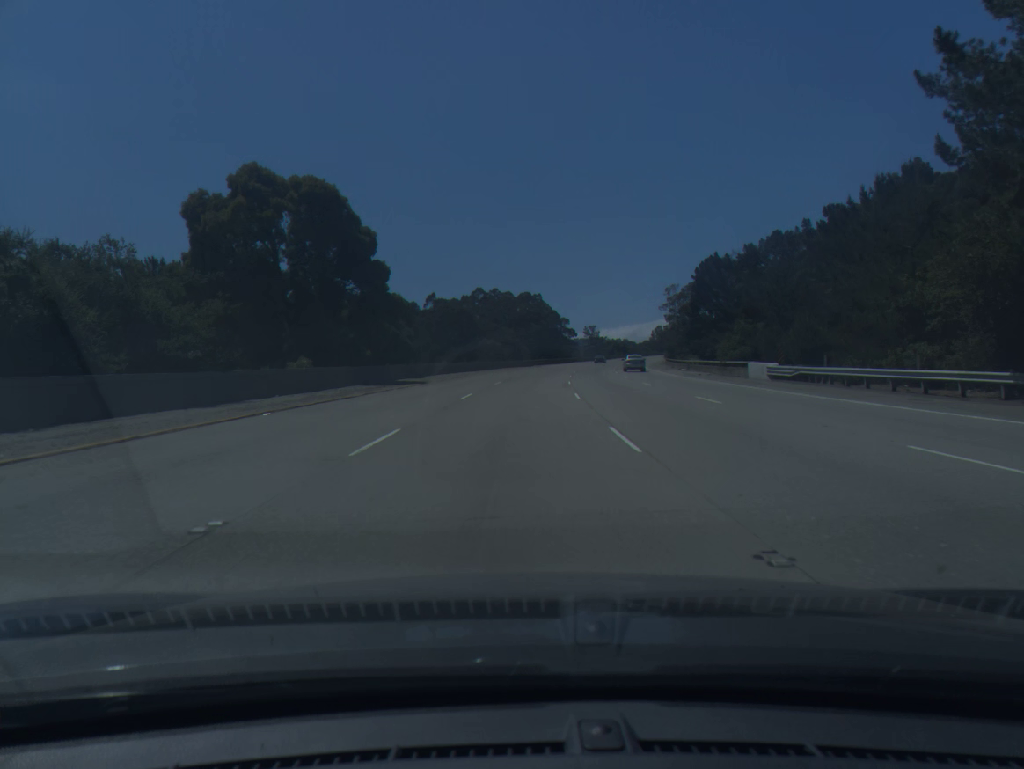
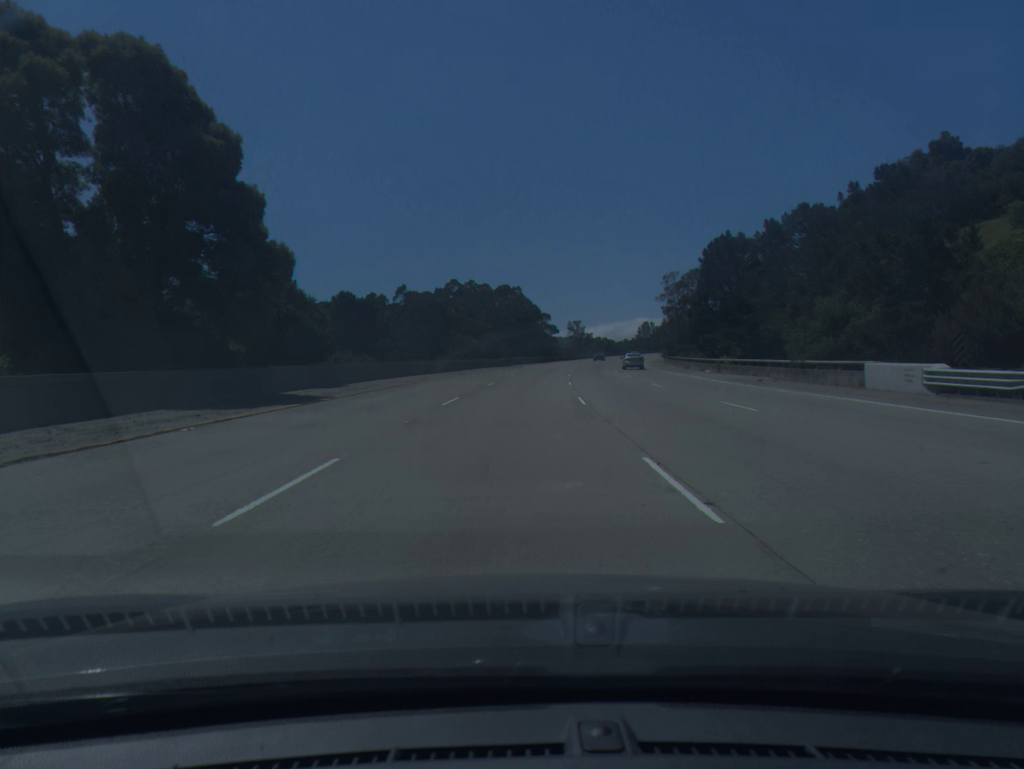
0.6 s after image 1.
(+0.3, +18.3) m; +2°
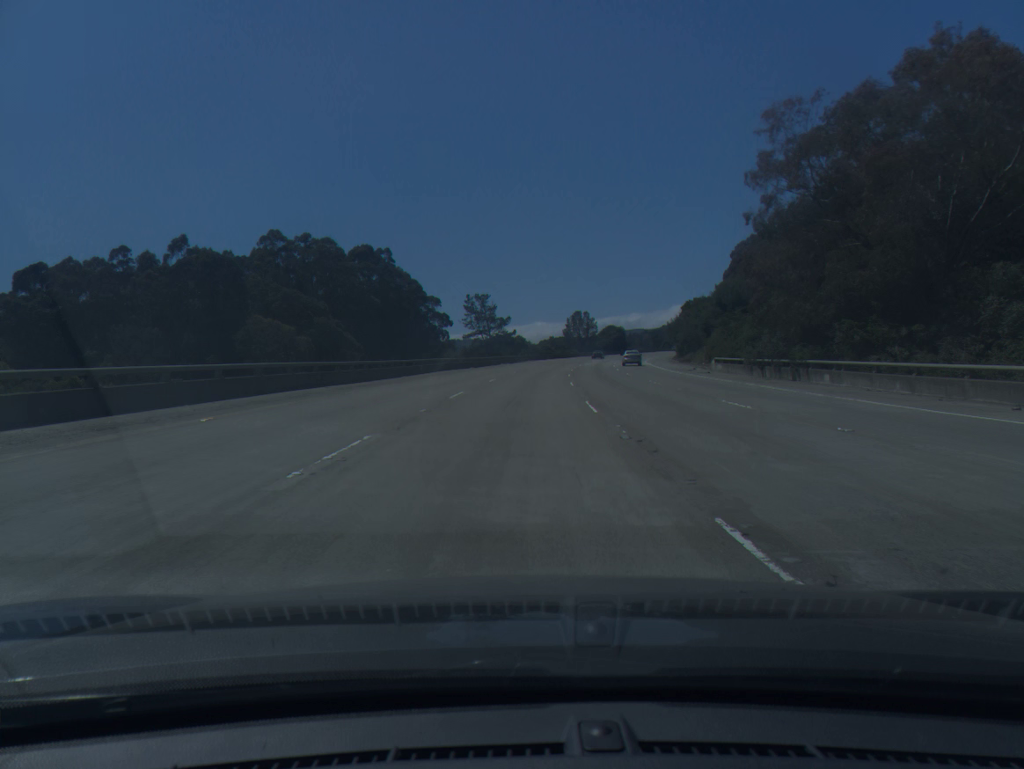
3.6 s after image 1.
(+5.9, +91.3) m; +7°
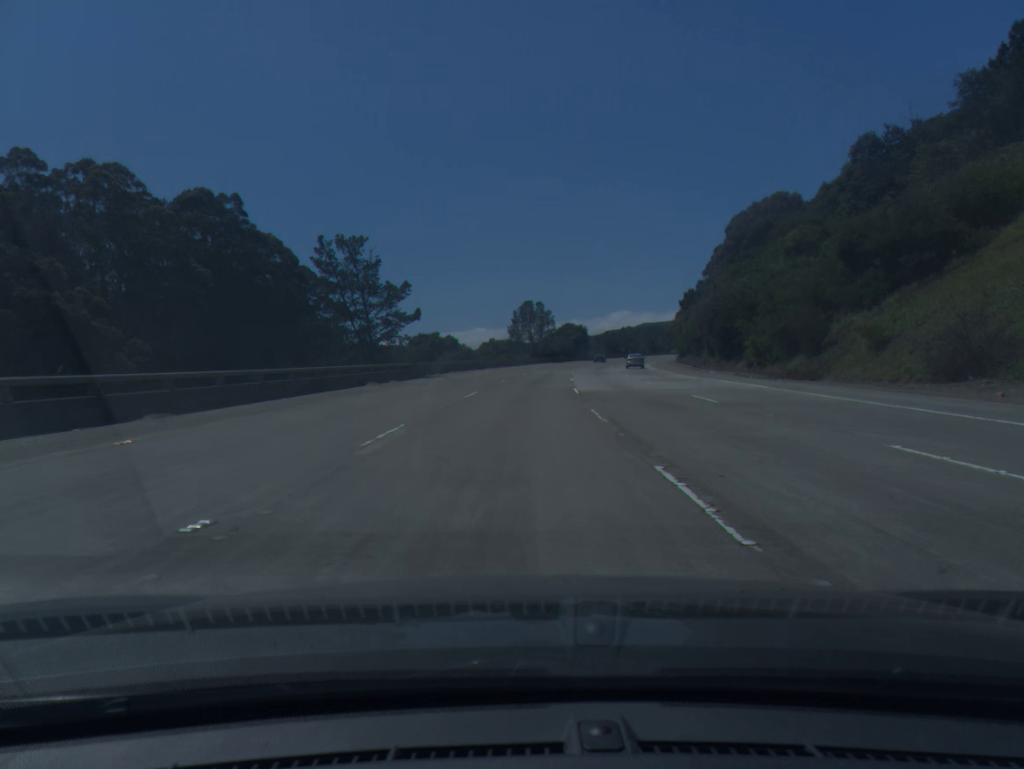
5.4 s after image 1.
(+2.1, +54.8) m; +4°
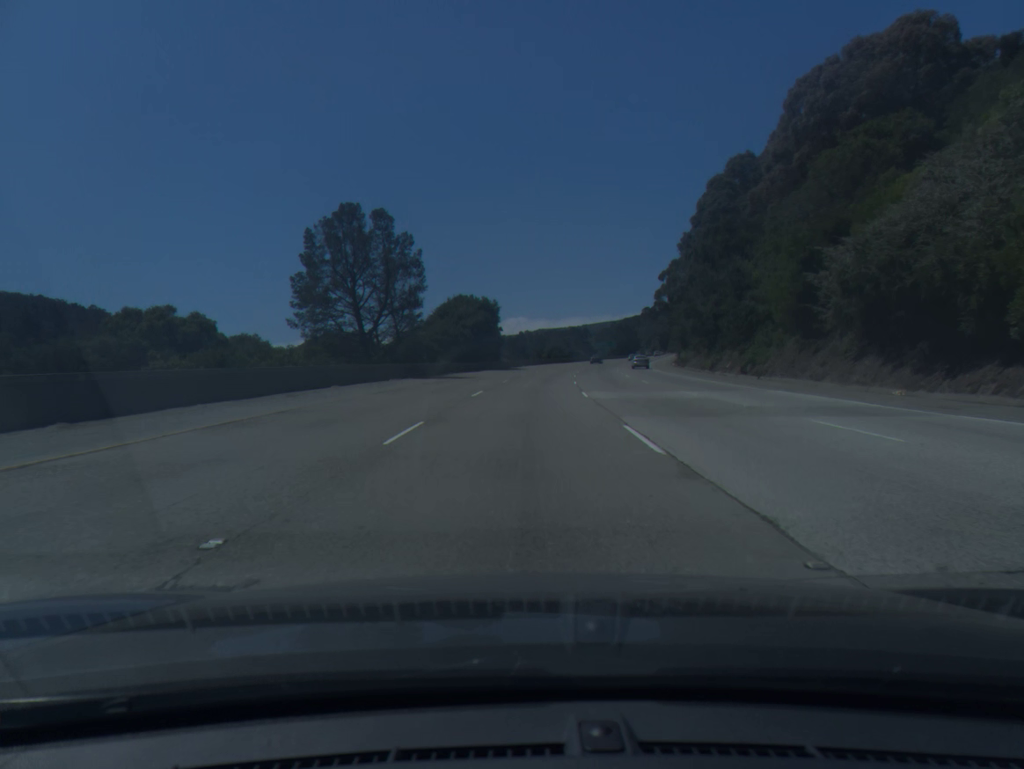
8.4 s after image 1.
(+5.8, +91.0) m; +8°
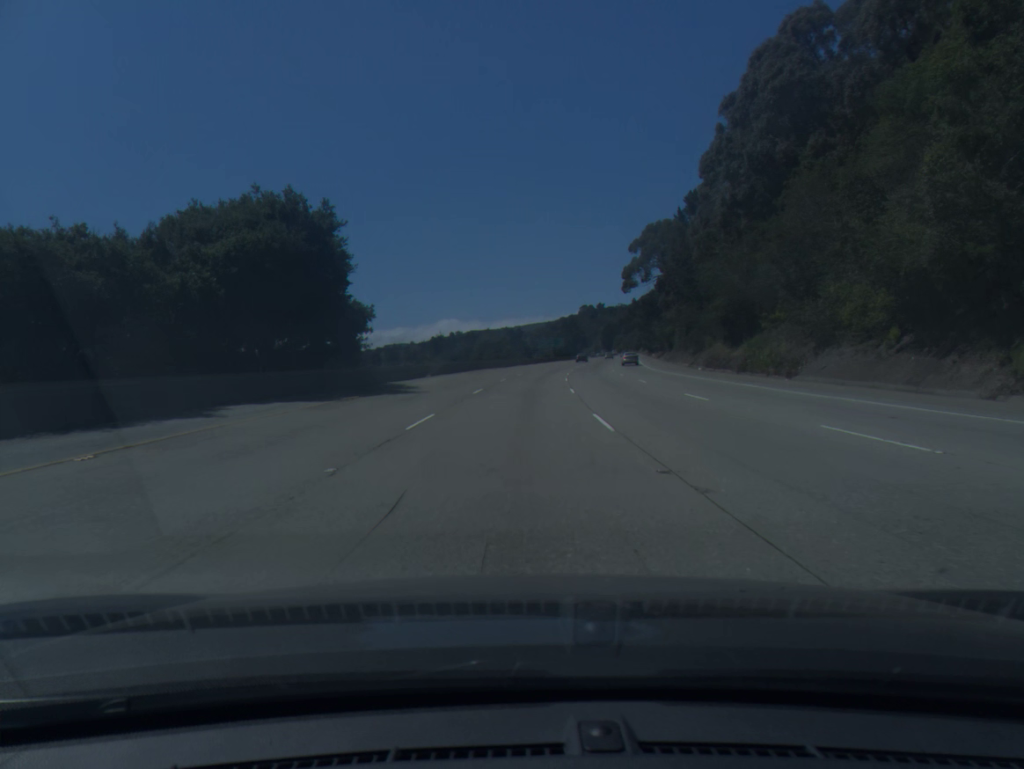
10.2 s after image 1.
(+2.4, +54.6) m; +5°
